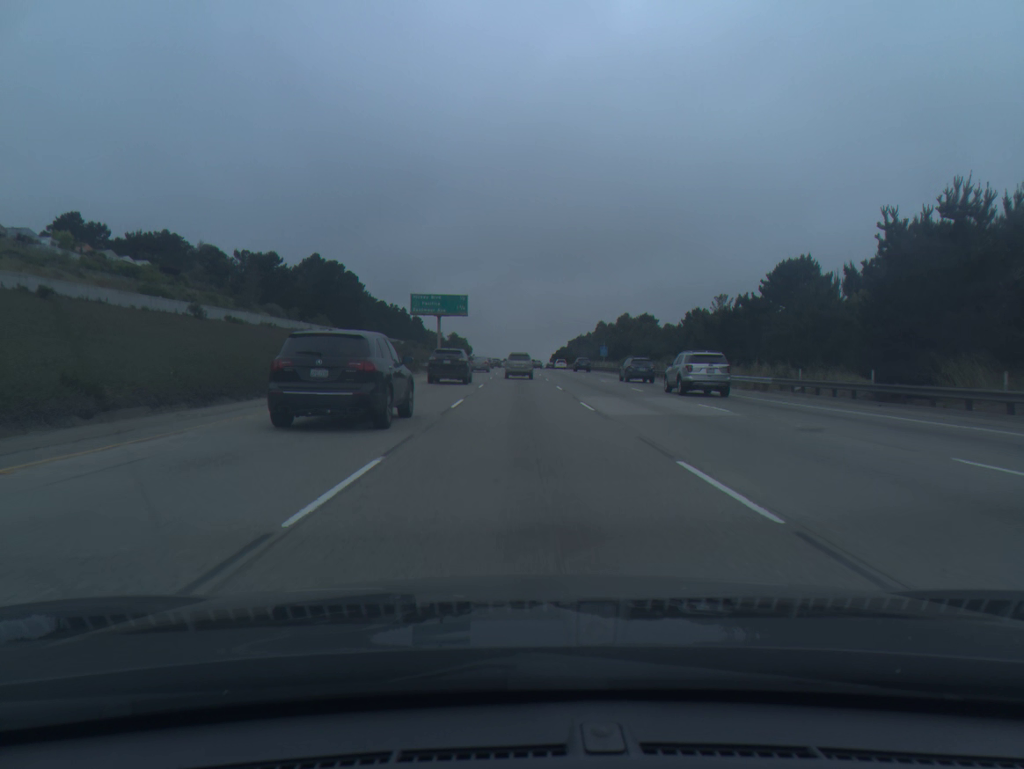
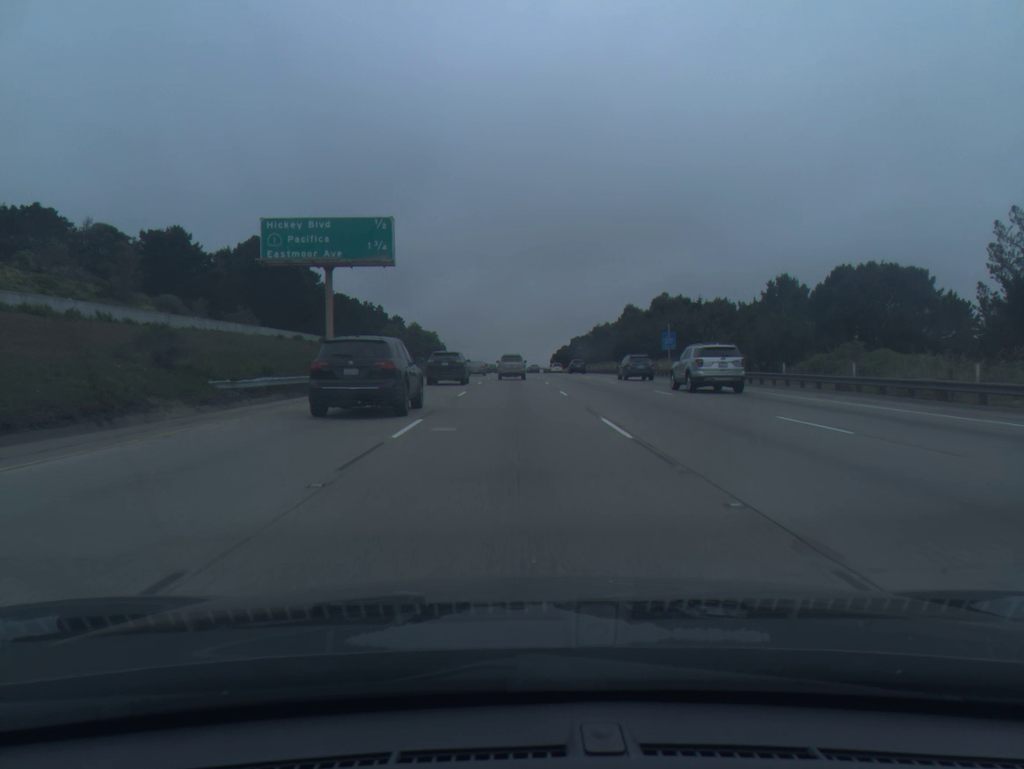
(+0.1, +52.1) m; 0°
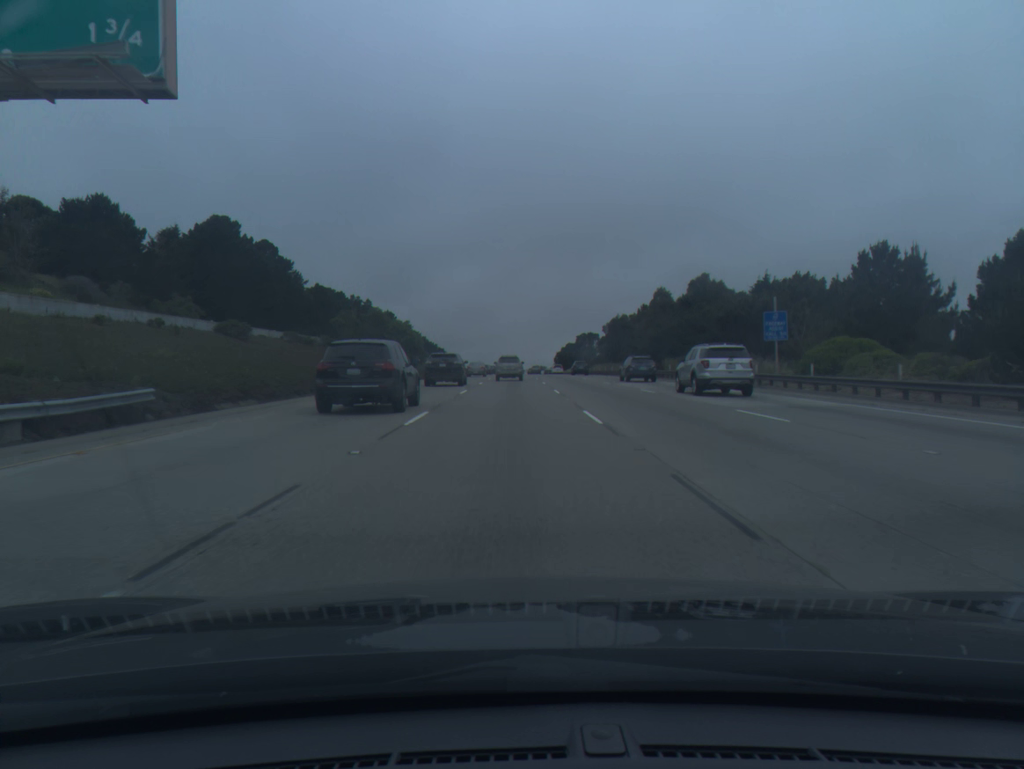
(0.0, +26.5) m; 0°
